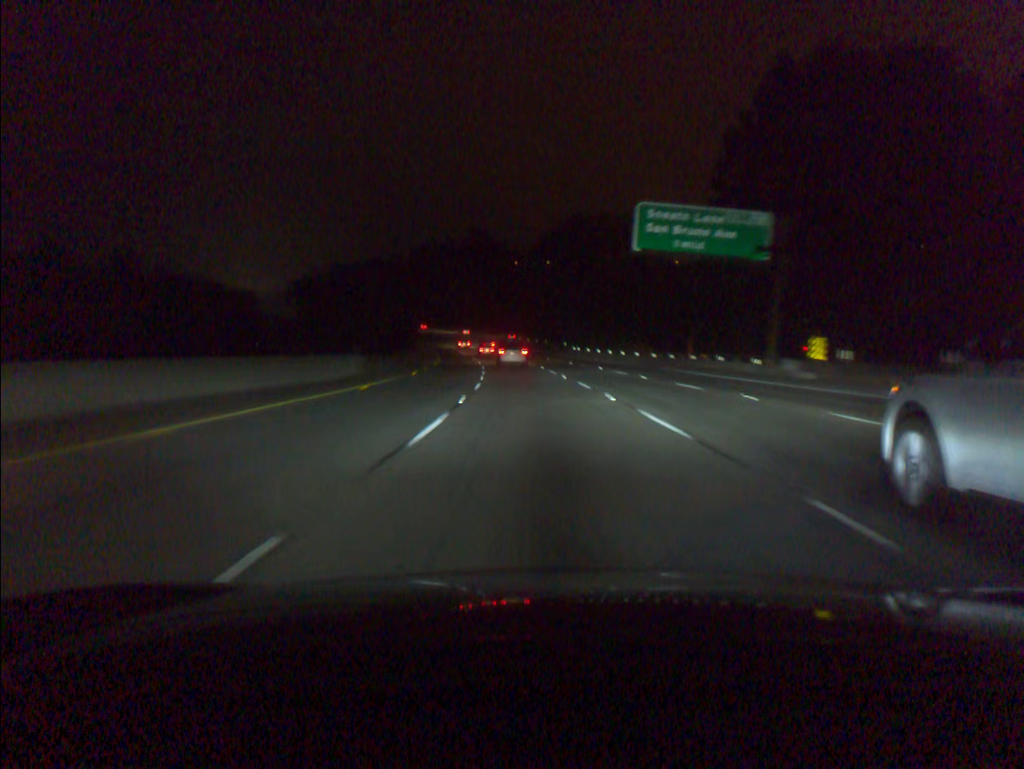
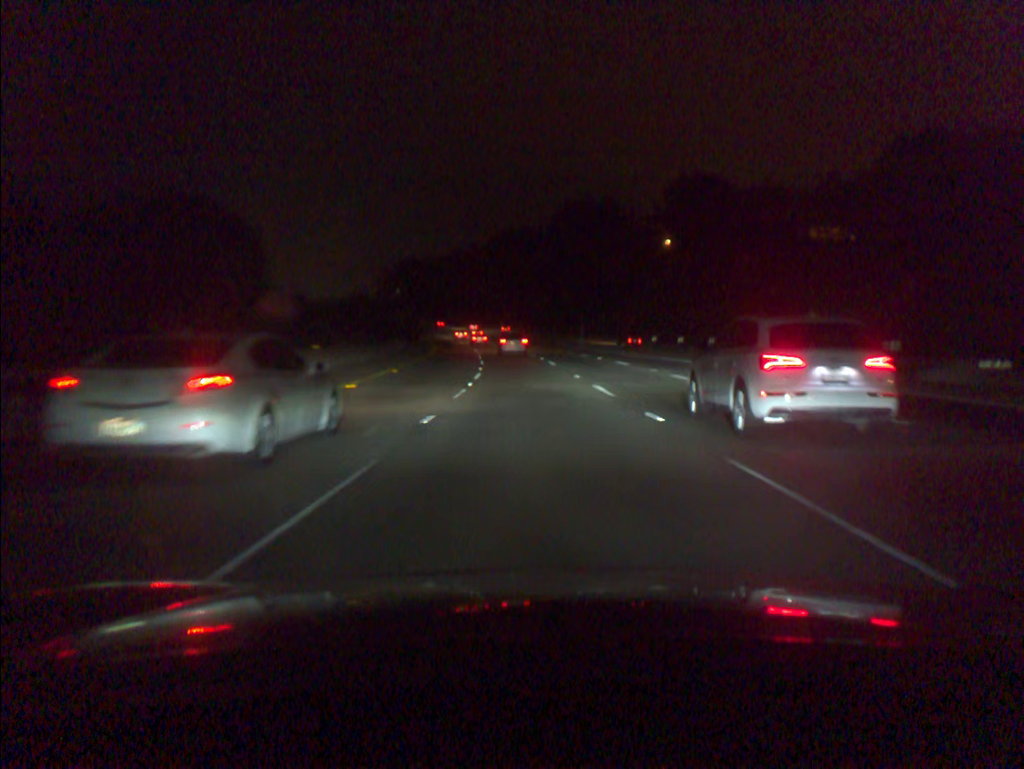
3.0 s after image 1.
(-4.7, +79.9) m; -7°
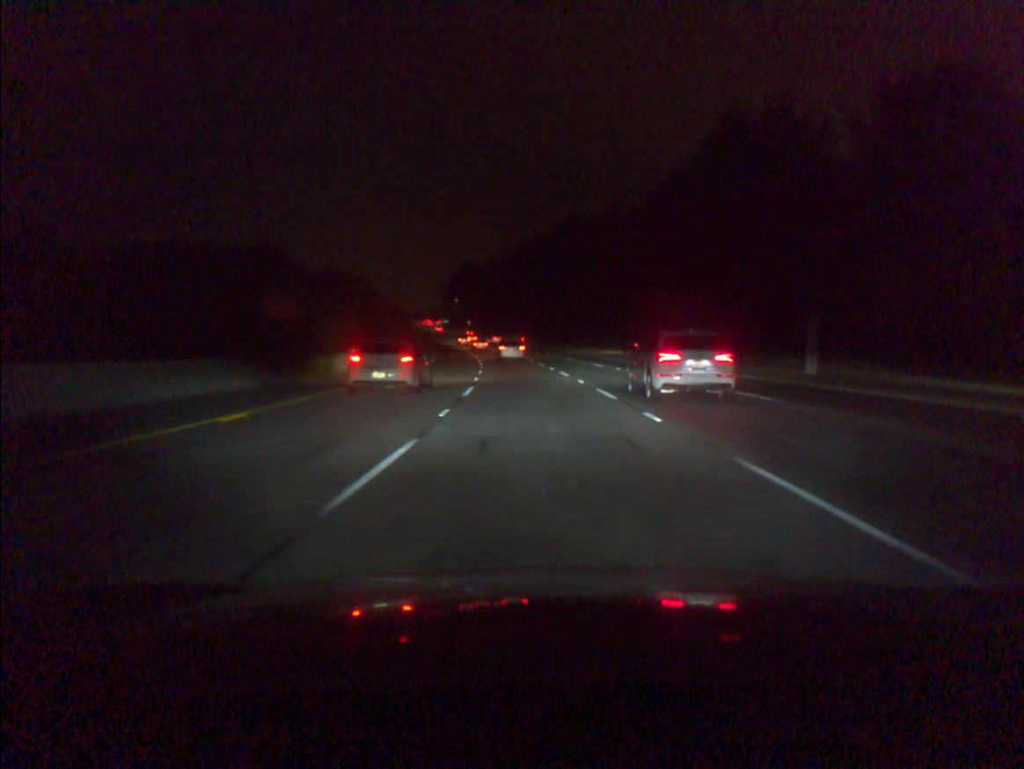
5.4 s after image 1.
(-3.2, +63.8) m; -6°
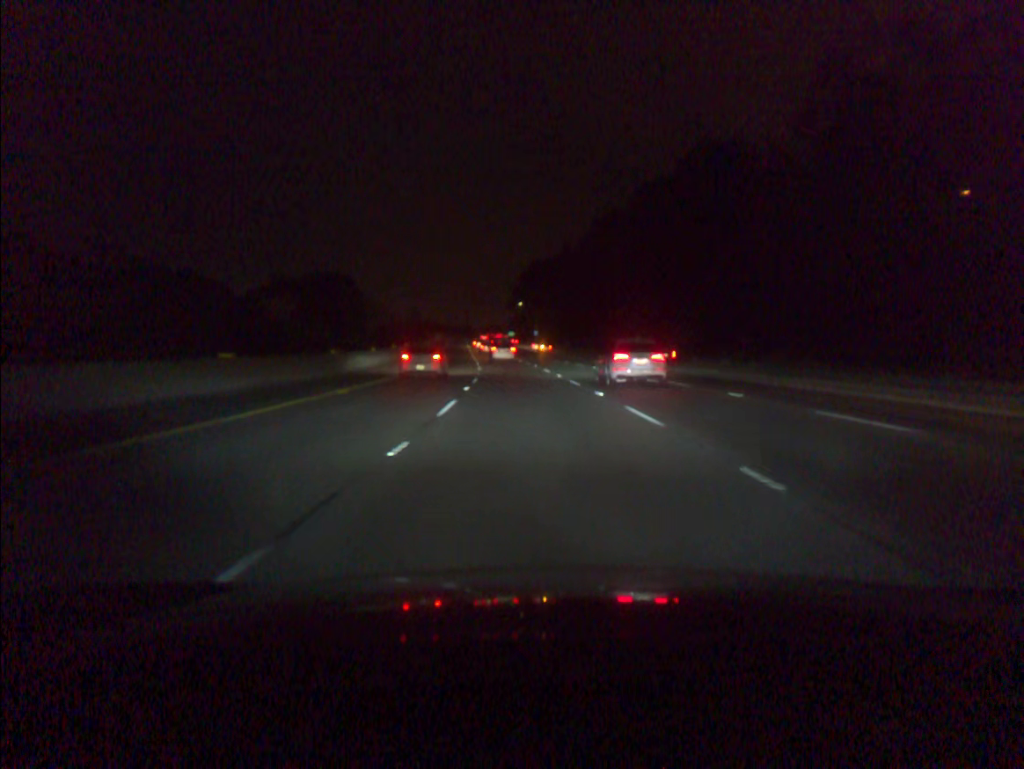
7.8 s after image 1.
(-3.1, +63.9) m; -6°
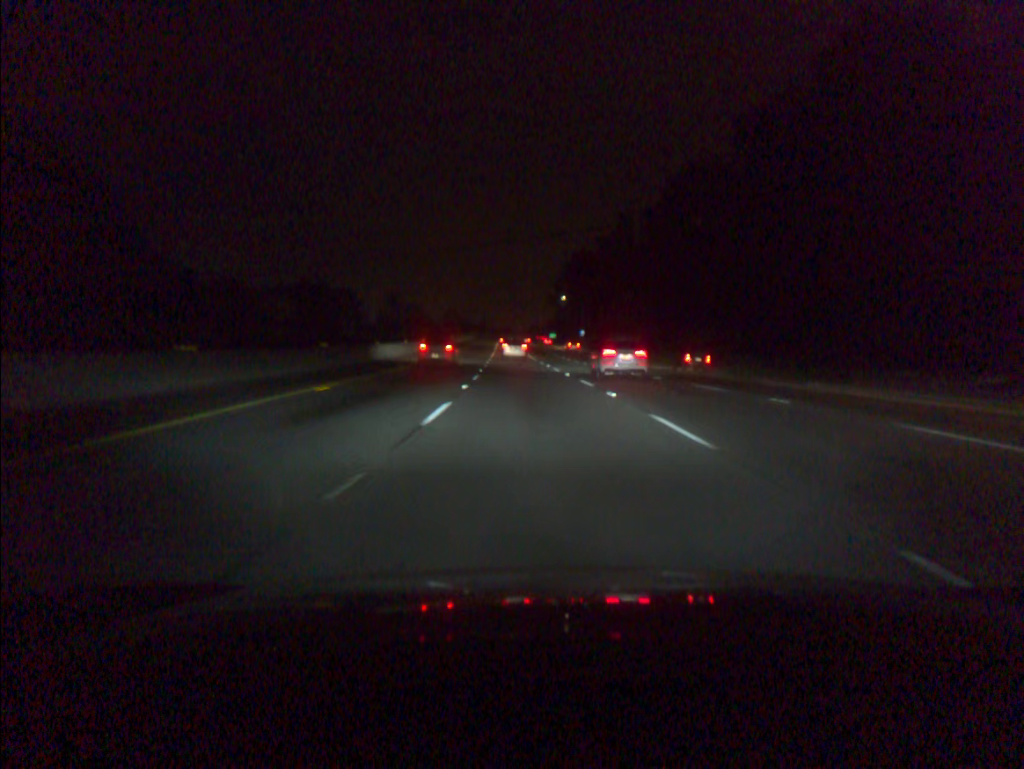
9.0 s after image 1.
(-0.8, +32.2) m; -3°
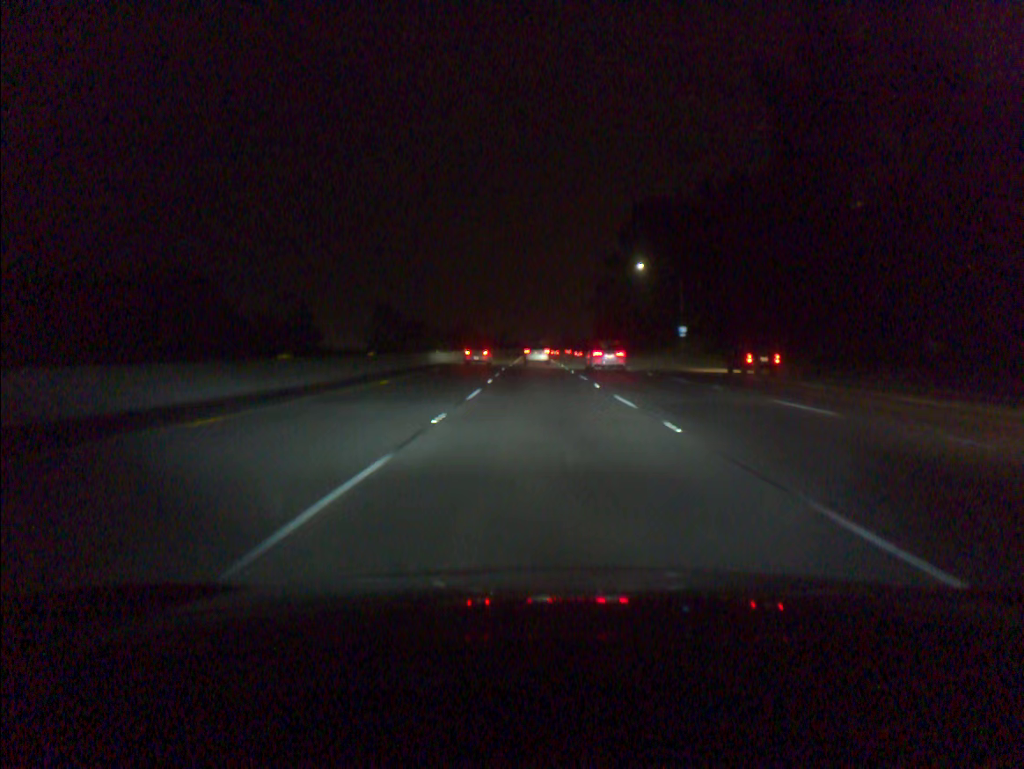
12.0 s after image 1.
(-2.8, +80.6) m; -2°
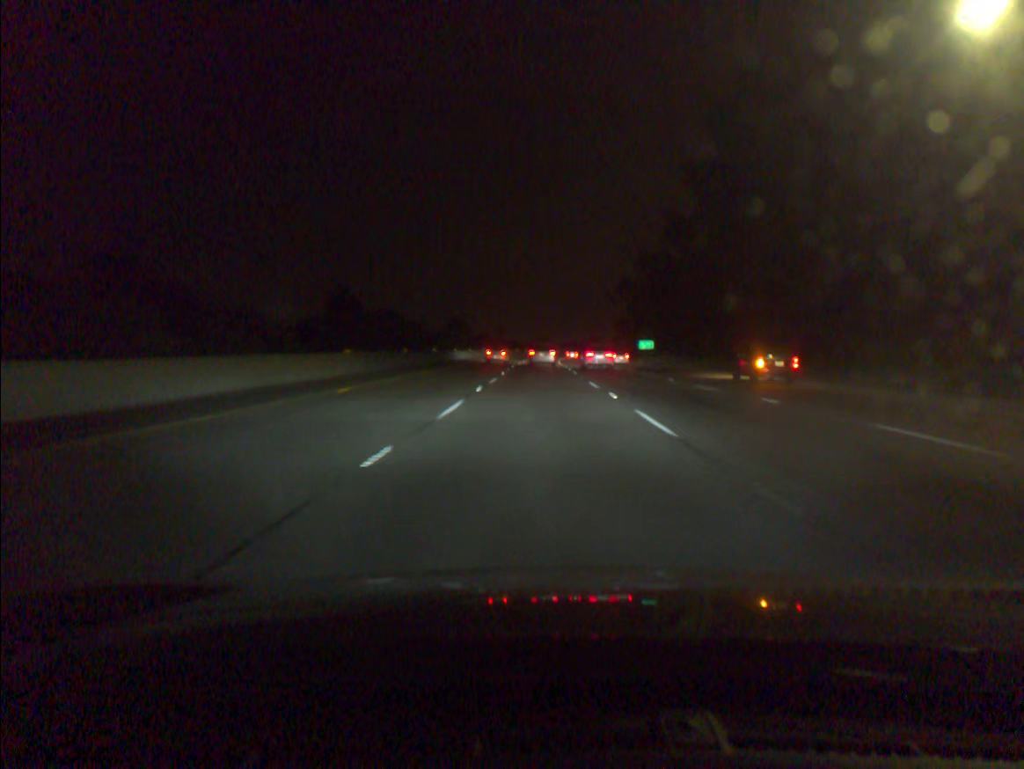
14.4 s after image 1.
(-0.3, +63.8) m; -1°
